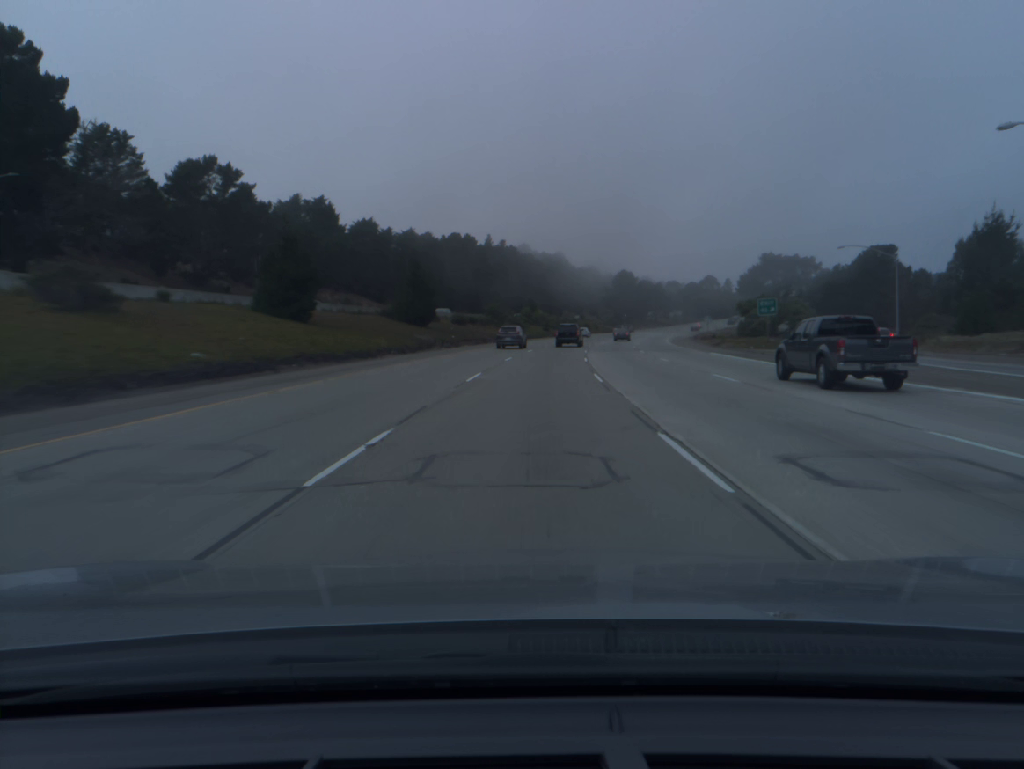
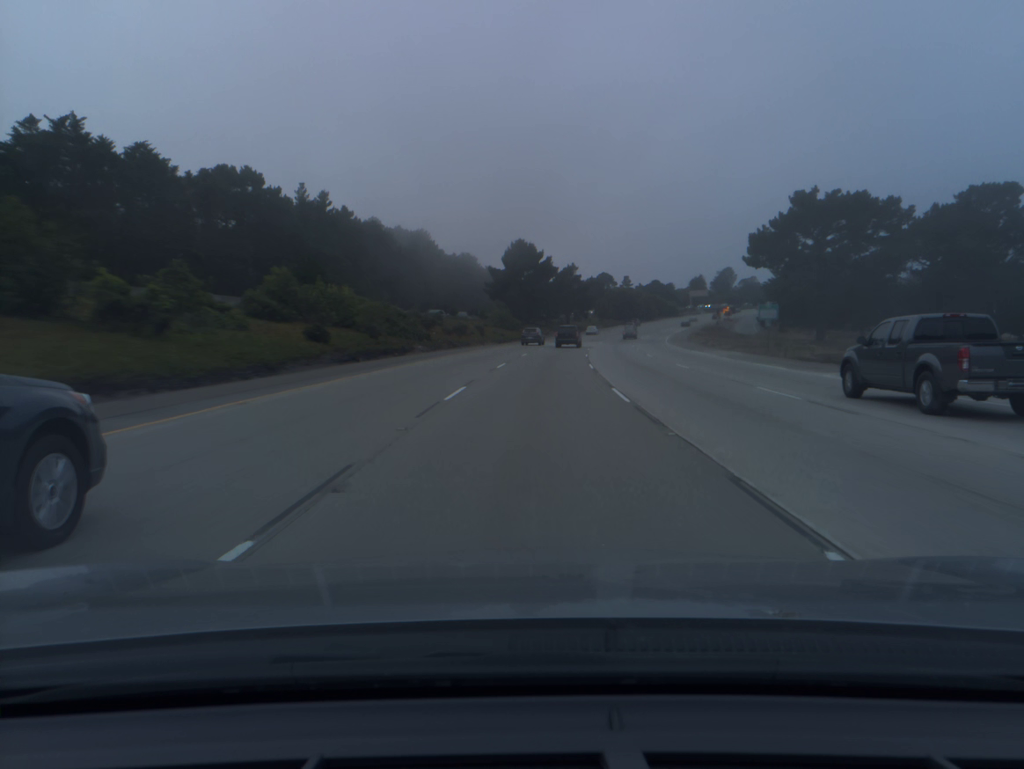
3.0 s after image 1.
(+7.3, +92.9) m; +9°
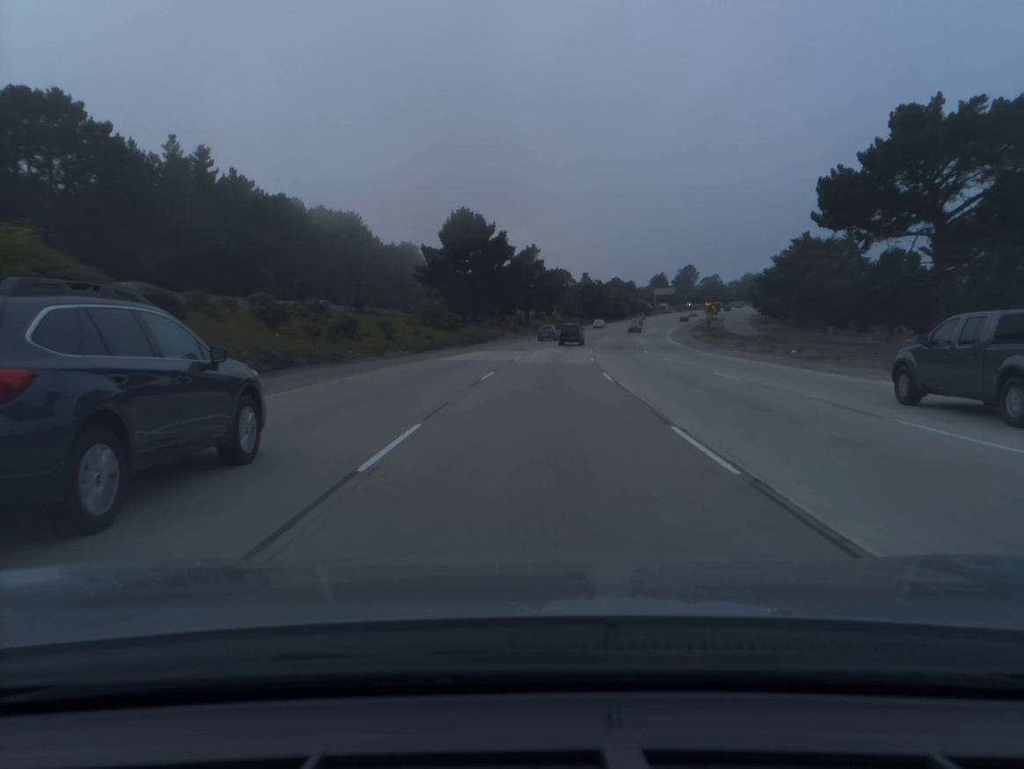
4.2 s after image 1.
(+1.1, +37.3) m; +3°
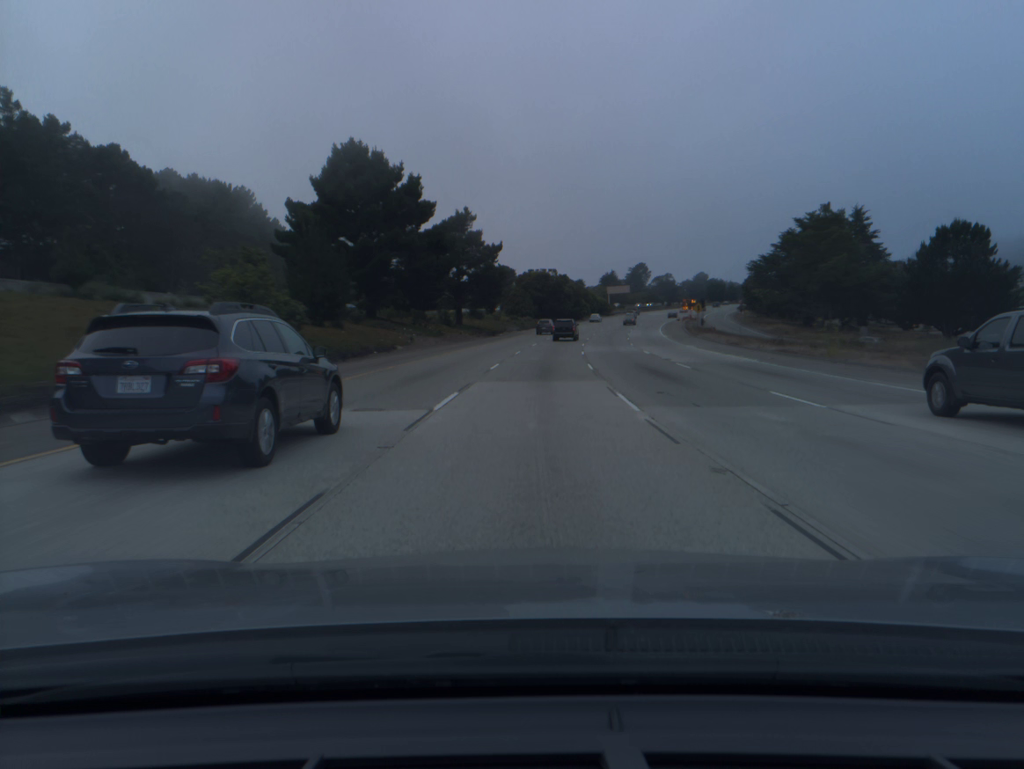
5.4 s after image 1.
(+1.3, +37.3) m; +4°
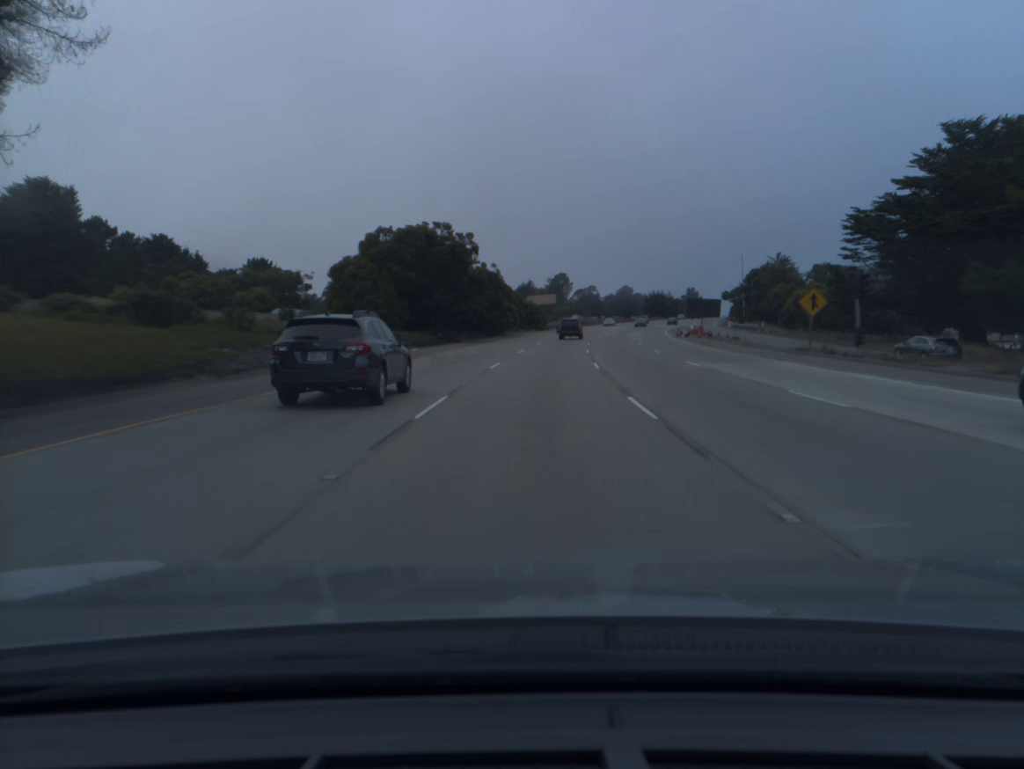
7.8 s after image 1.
(+4.2, +74.7) m; +7°
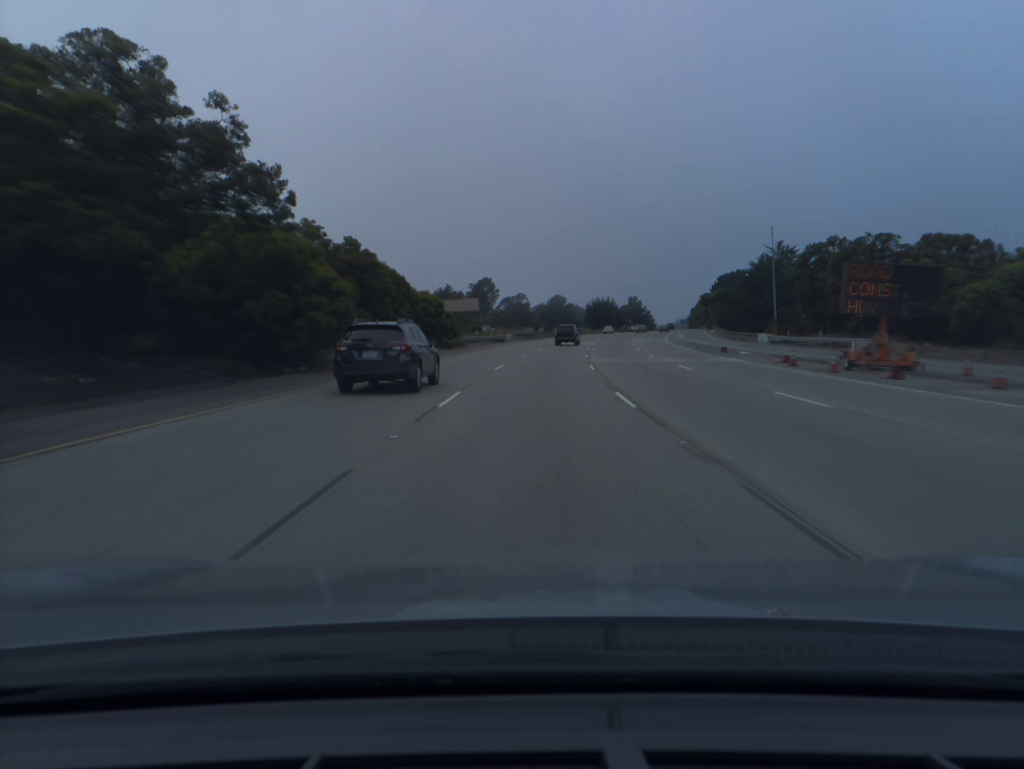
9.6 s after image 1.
(+2.7, +55.8) m; +6°
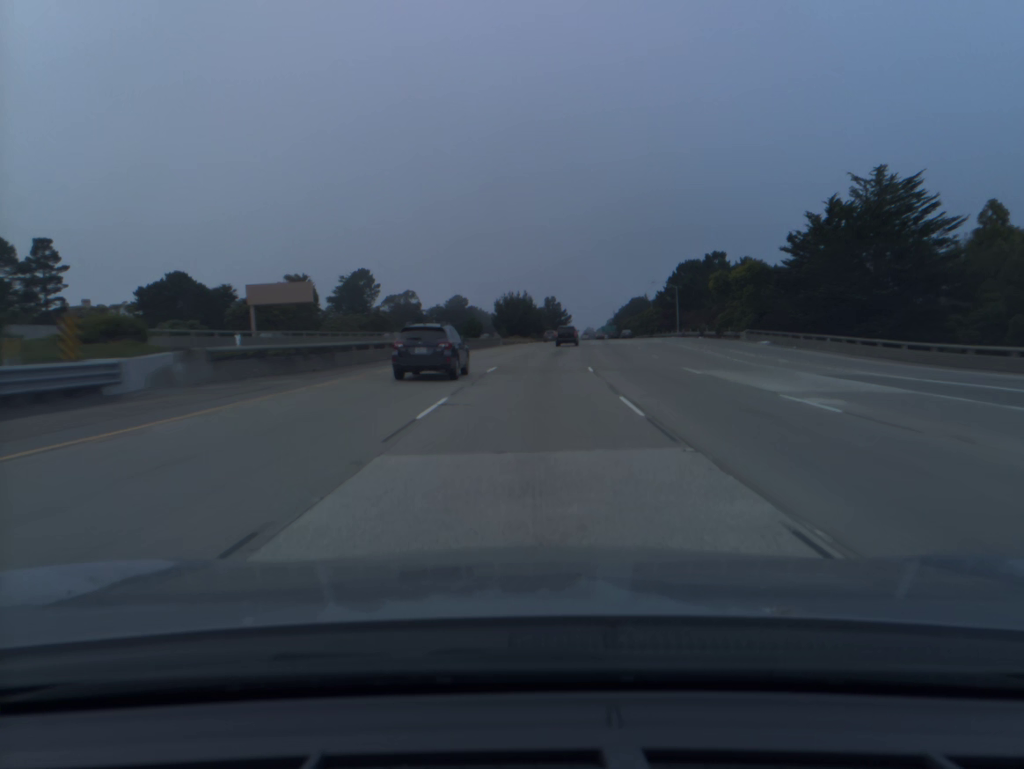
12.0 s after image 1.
(+4.7, +74.6) m; +7°
